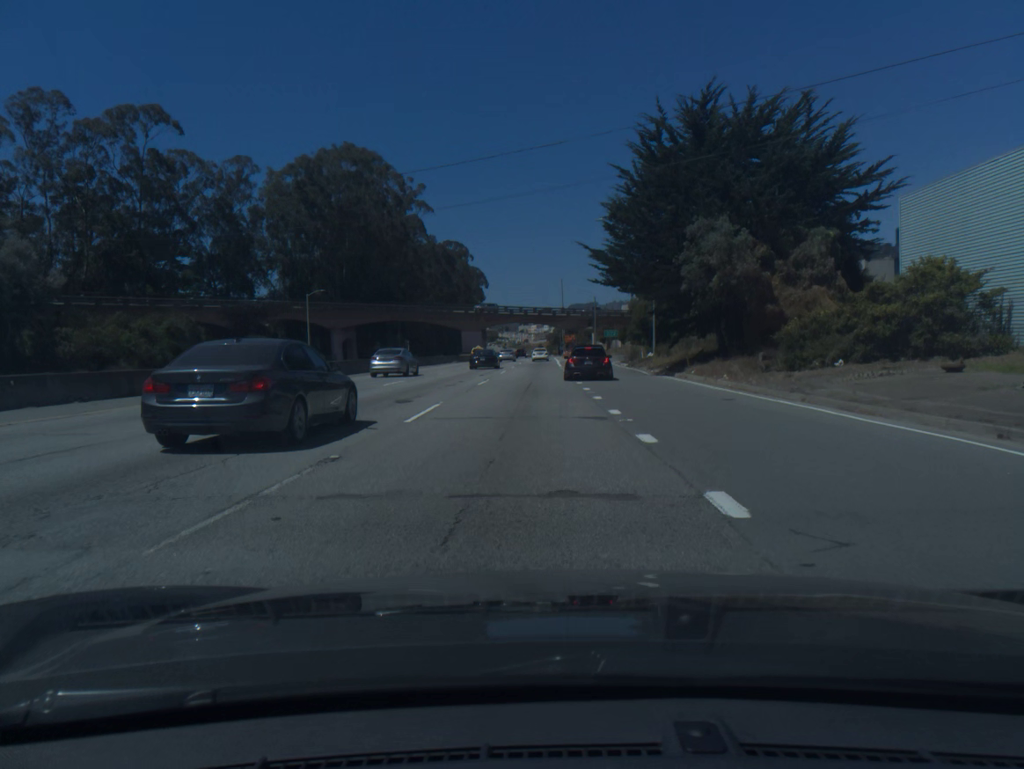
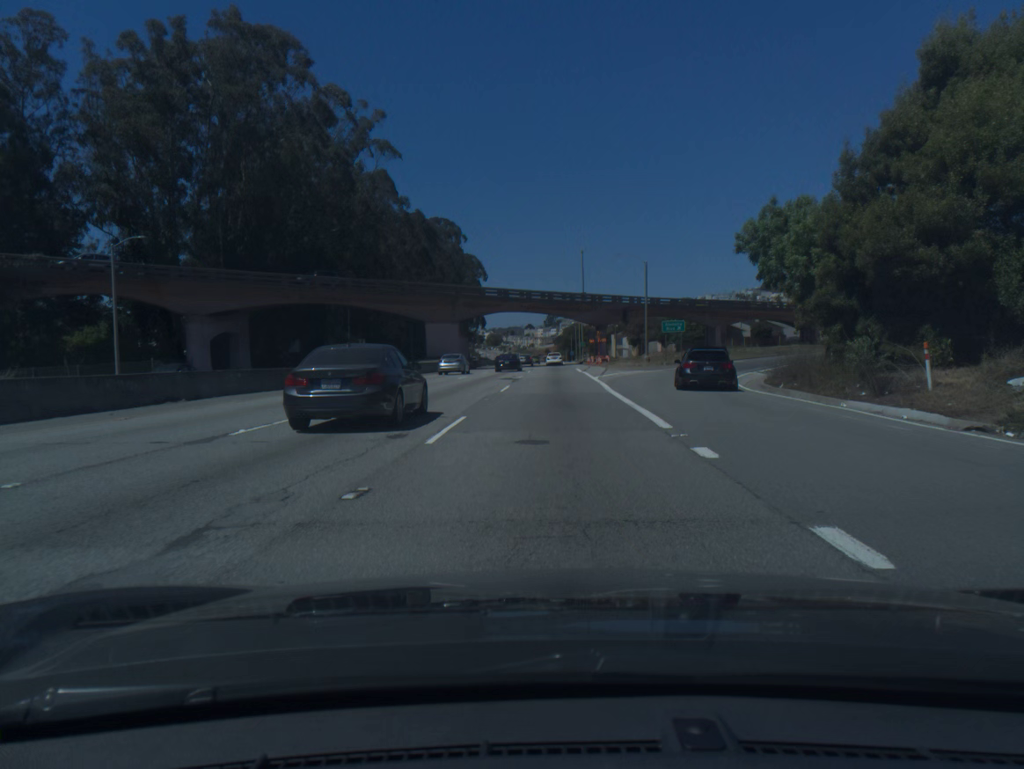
(-0.7, +46.4) m; -1°
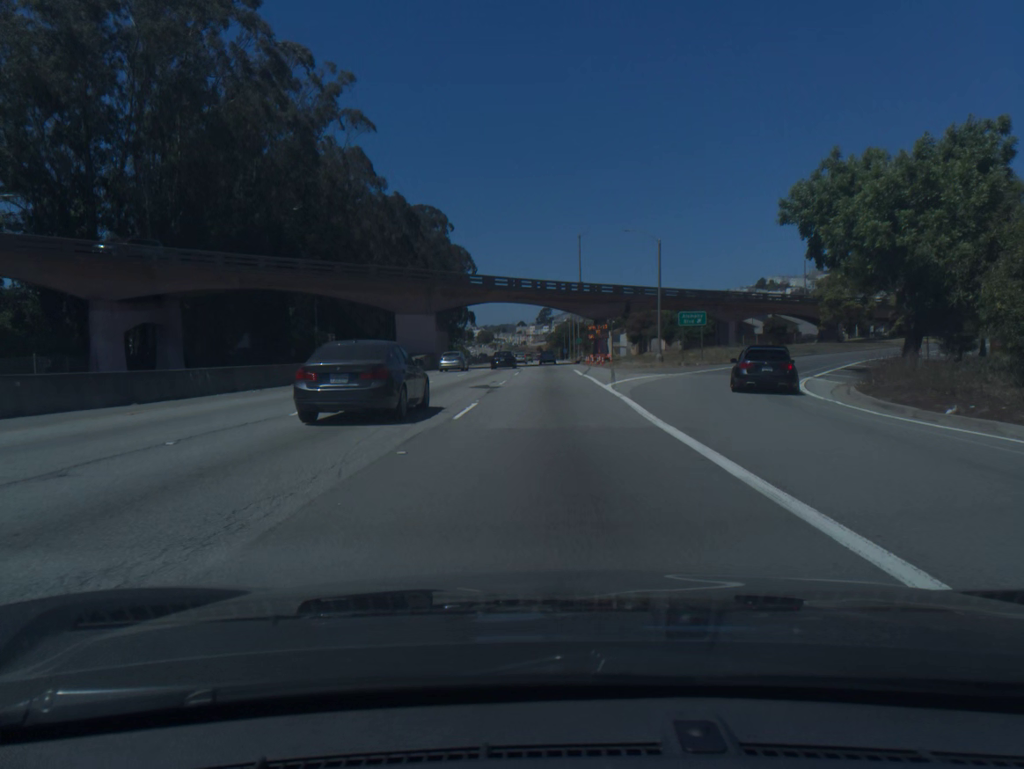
(+0.1, +11.4) m; +1°
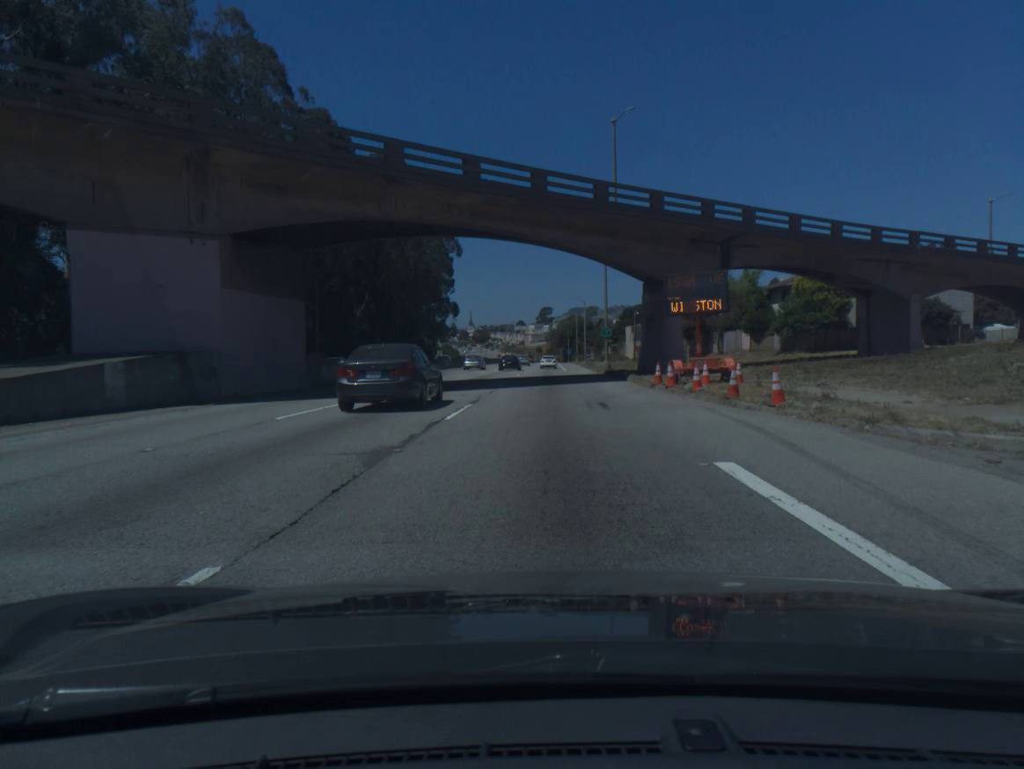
(+0.1, +44.9) m; 0°
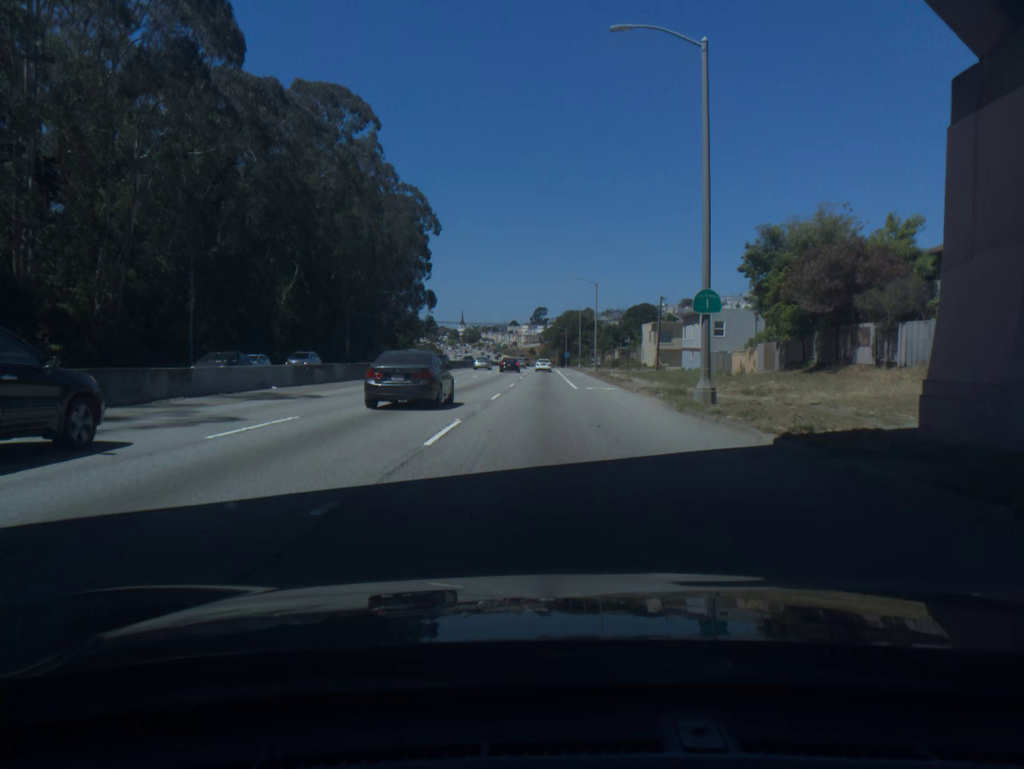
(0.0, +32.9) m; 0°
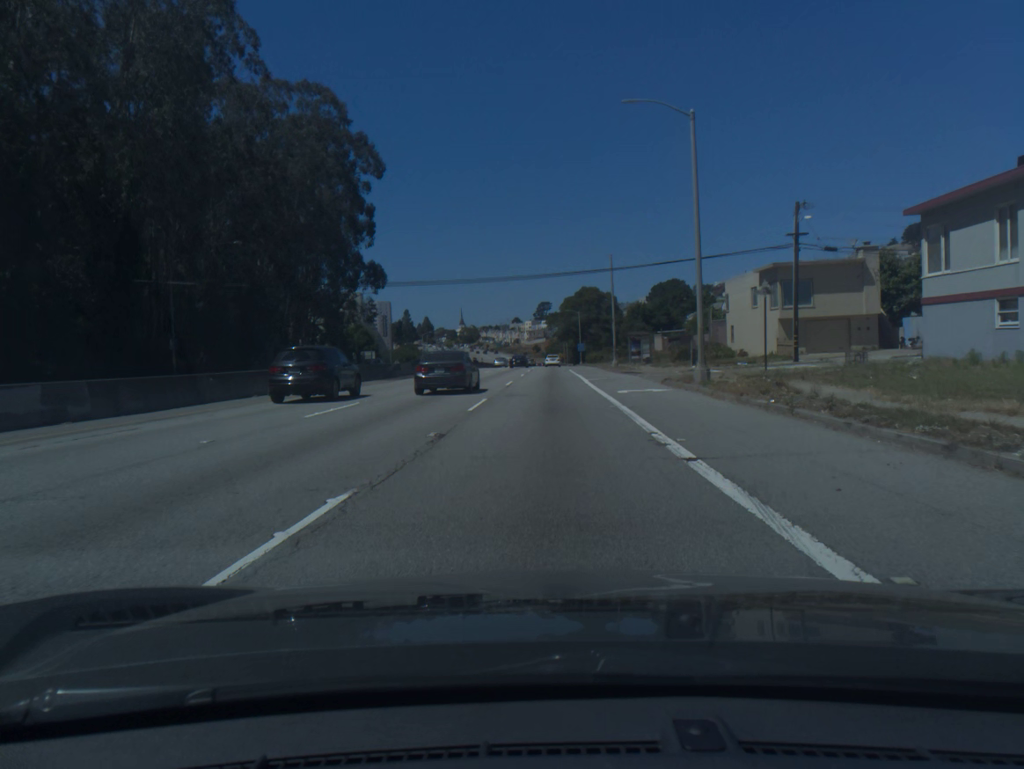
(+0.2, +53.6) m; 0°
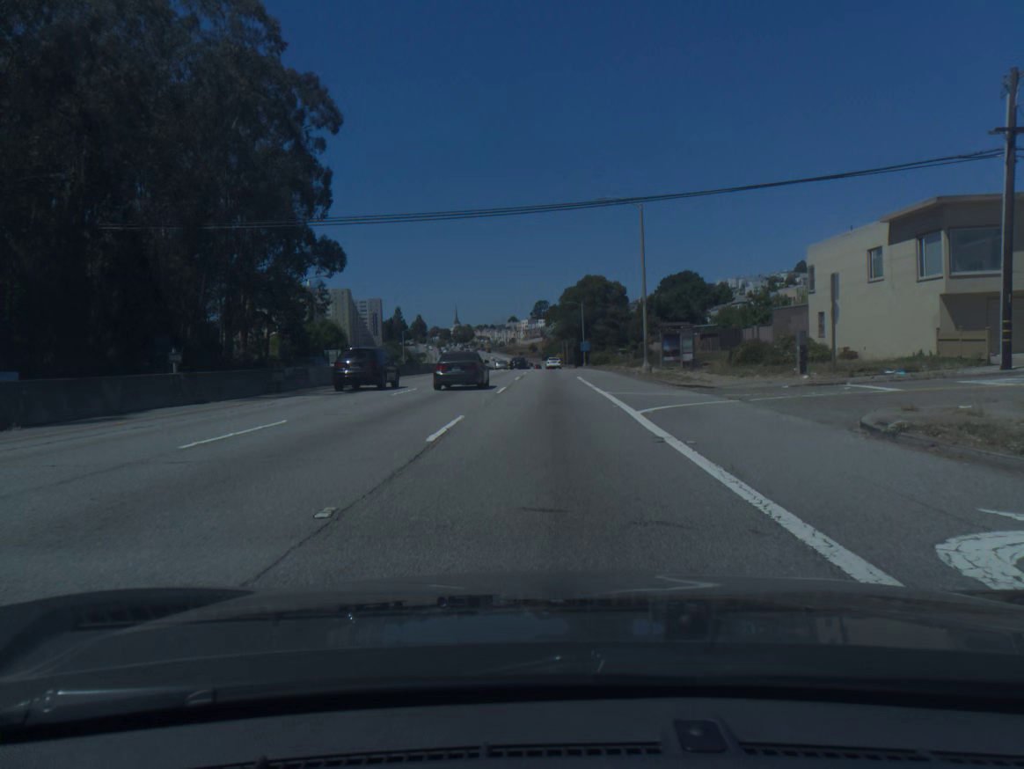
(0.0, +20.8) m; 0°
